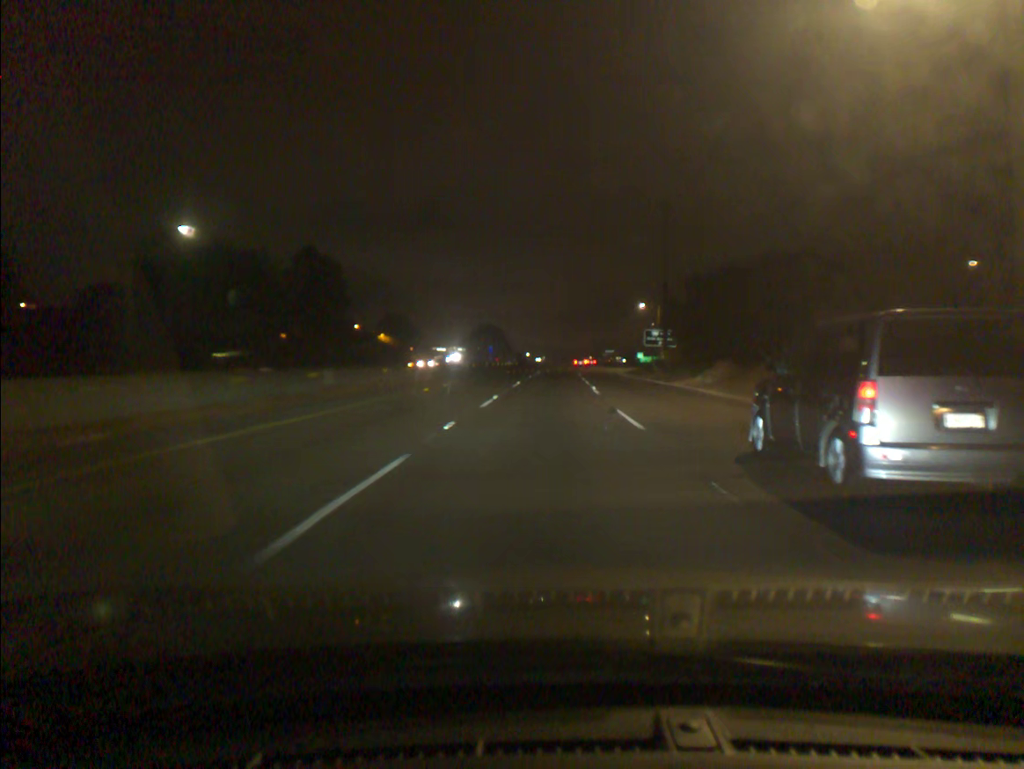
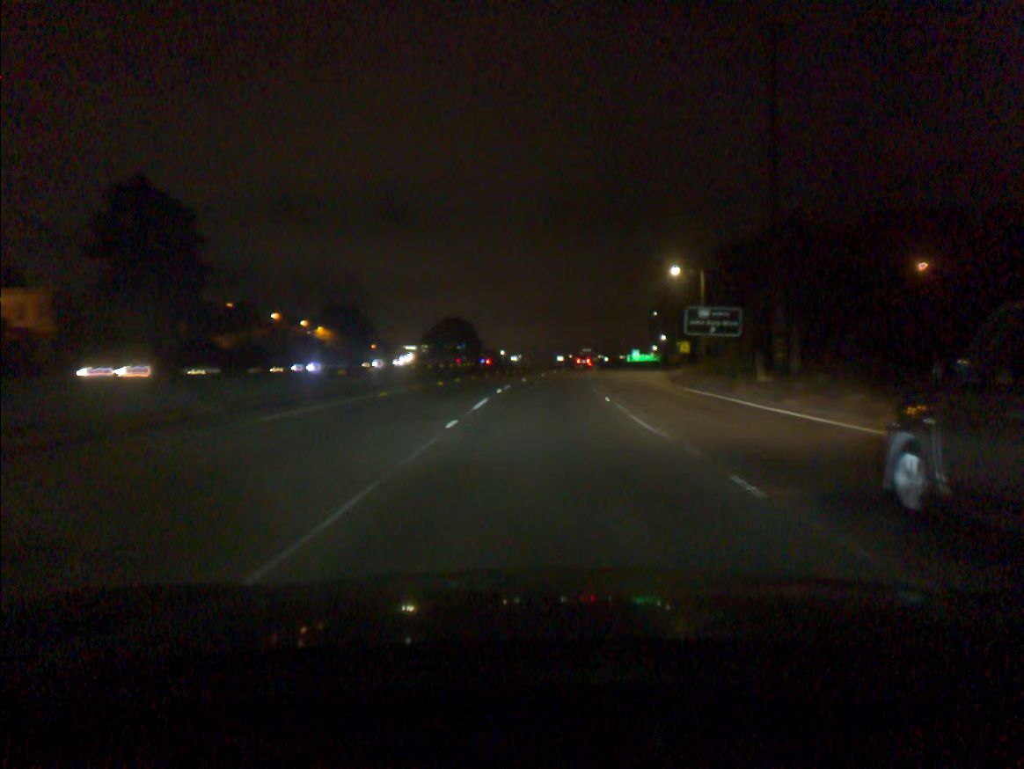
(+0.5, +40.2) m; +2°
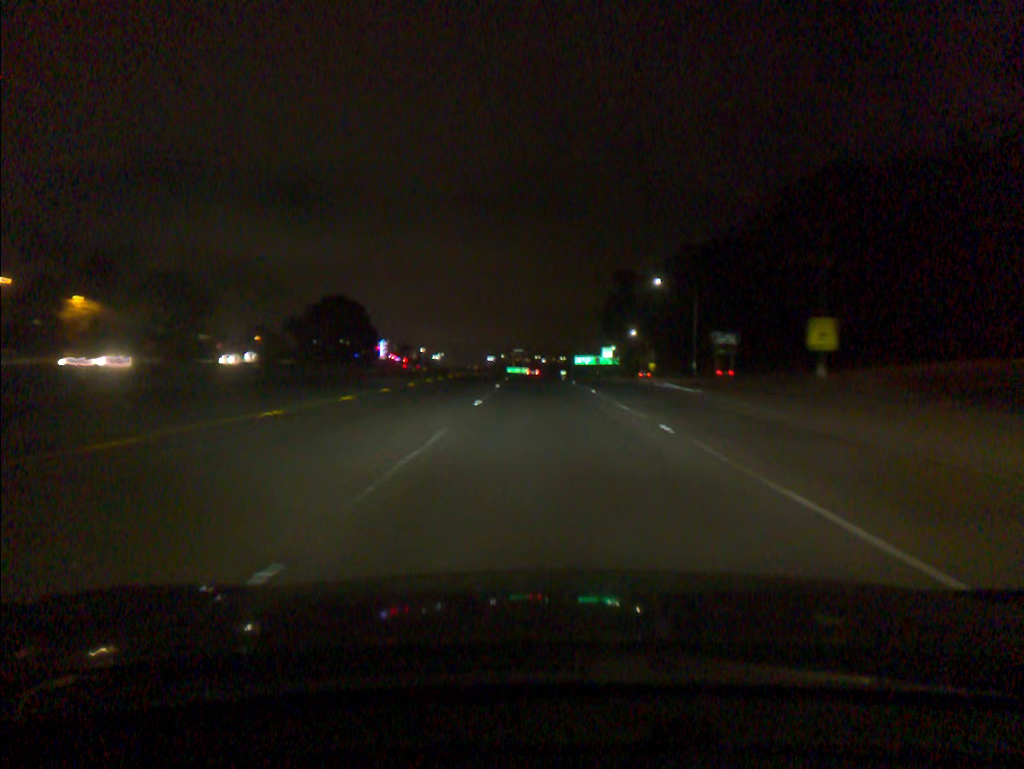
(+2.5, +70.3) m; +5°
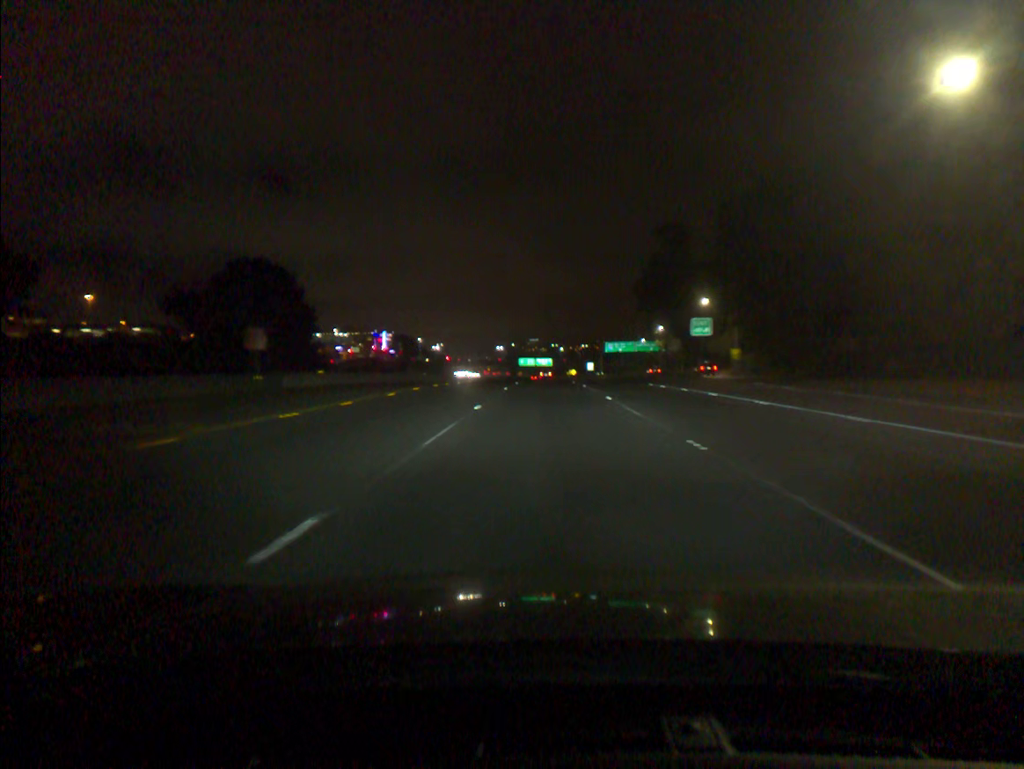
(-0.4, +59.1) m; -1°
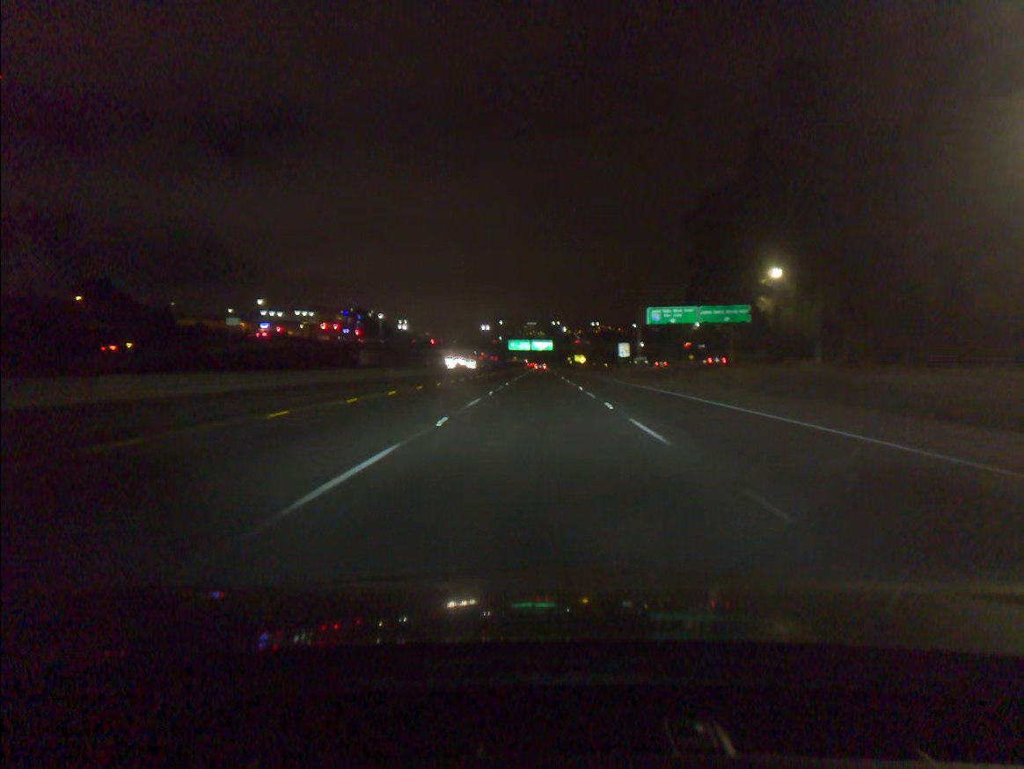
(+0.7, +78.2) m; 0°
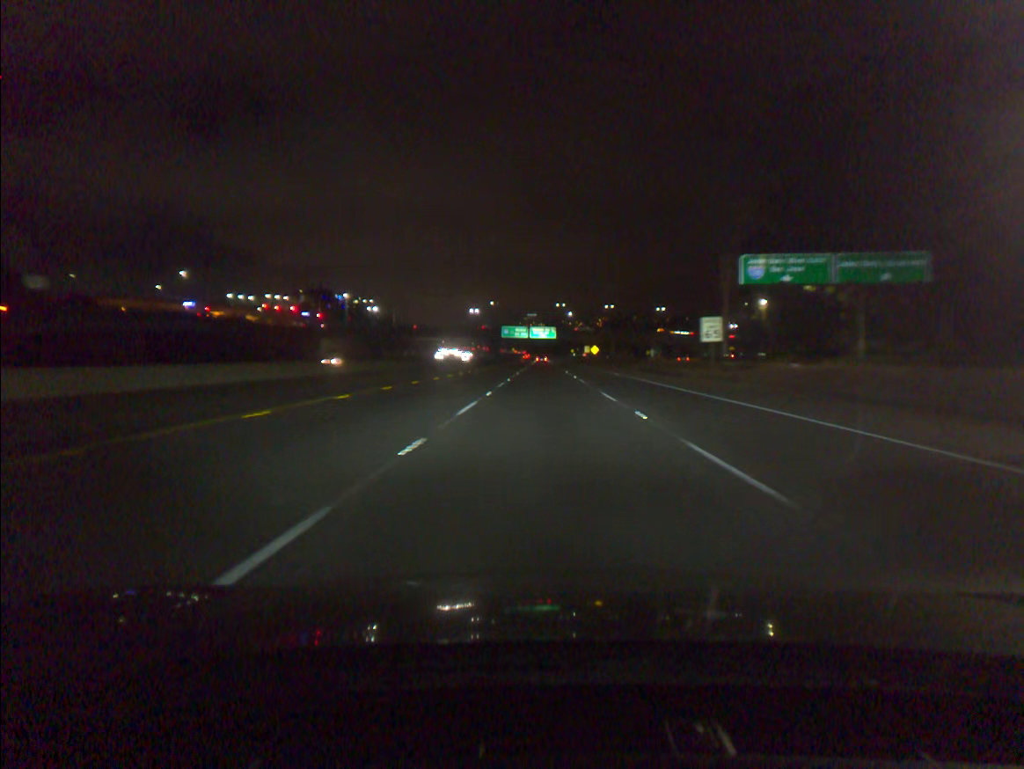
(-0.2, +49.2) m; 0°
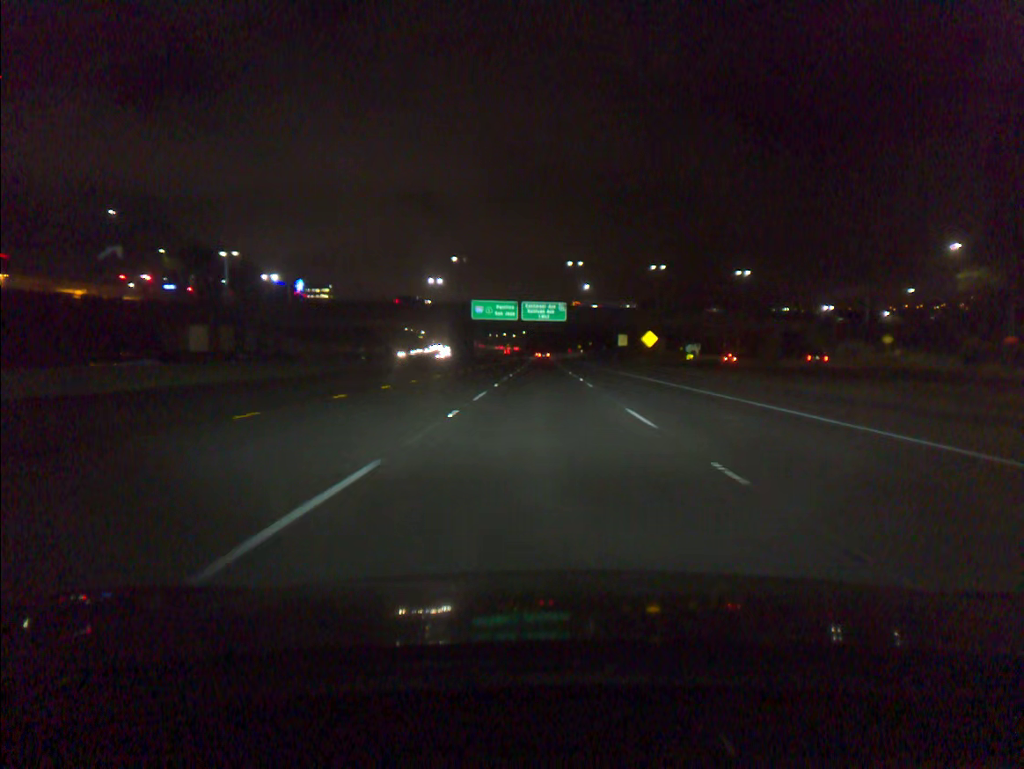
(+0.4, +84.9) m; 0°
